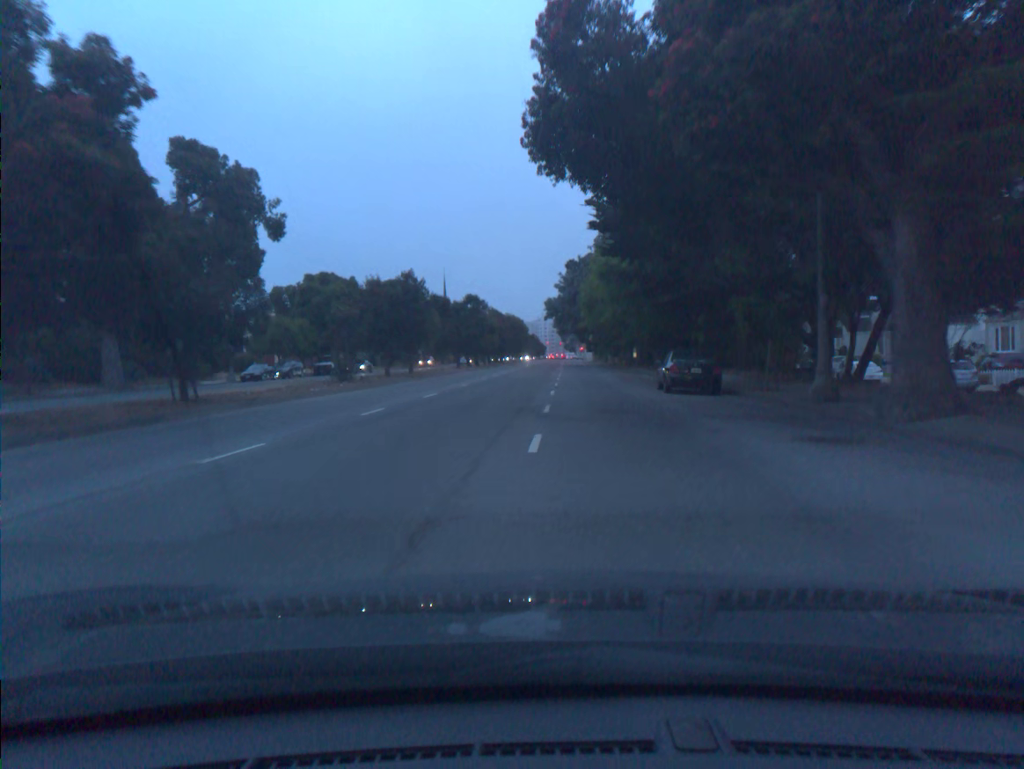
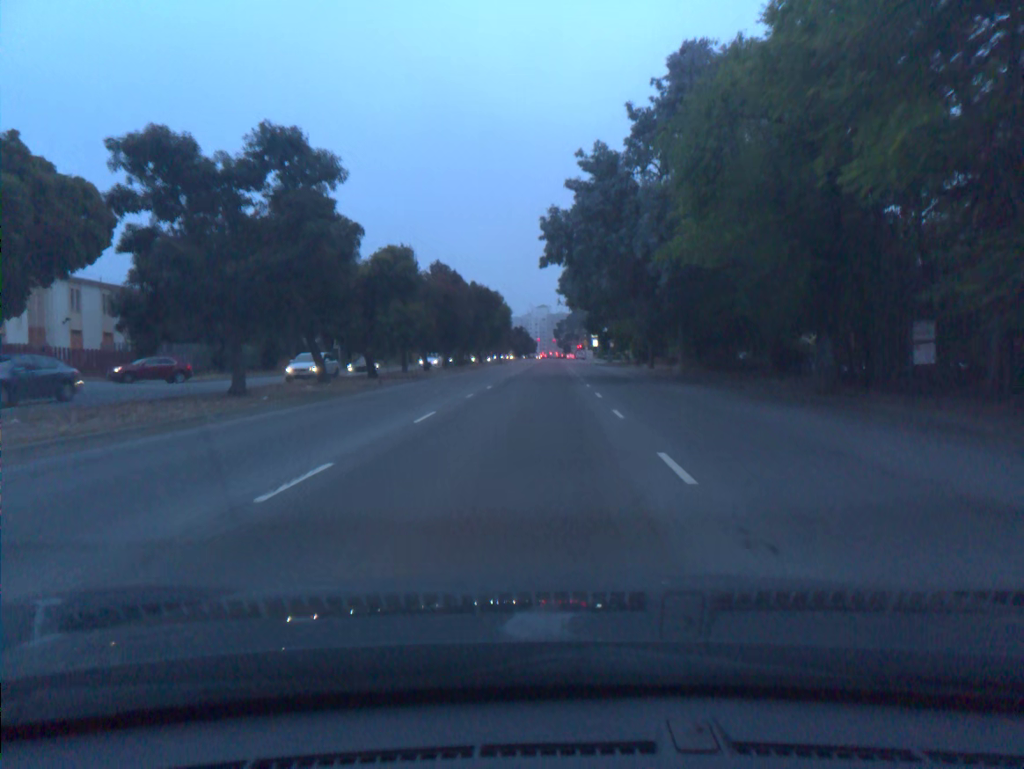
(-0.1, +53.0) m; +1°
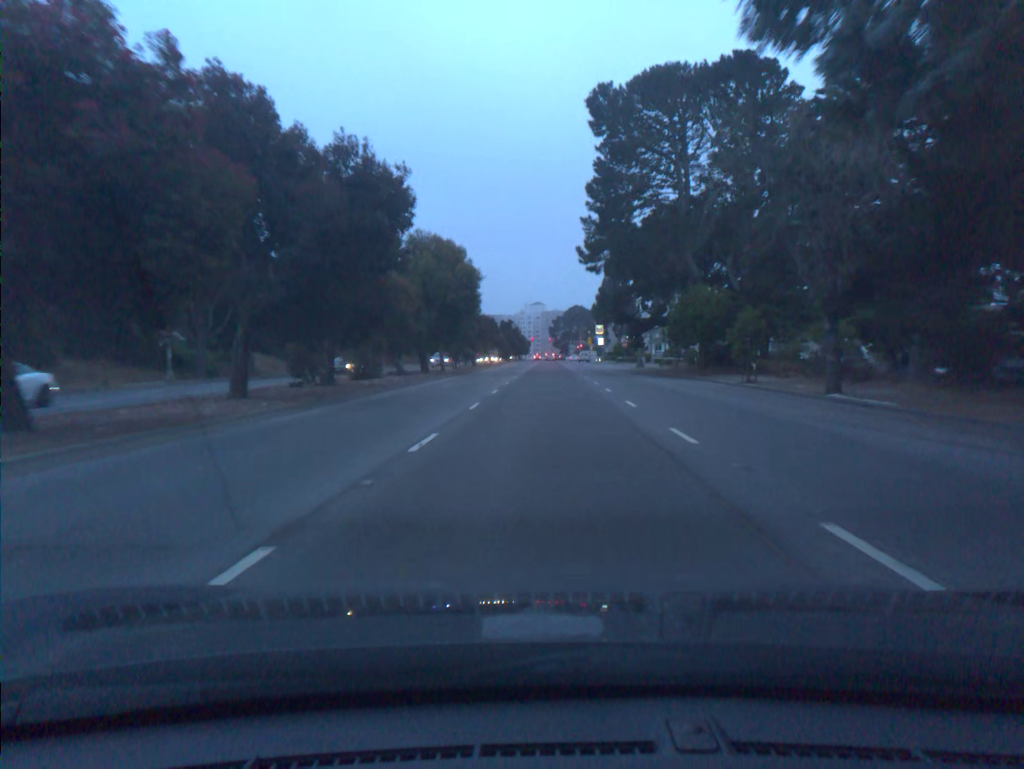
(+0.2, +39.9) m; +1°
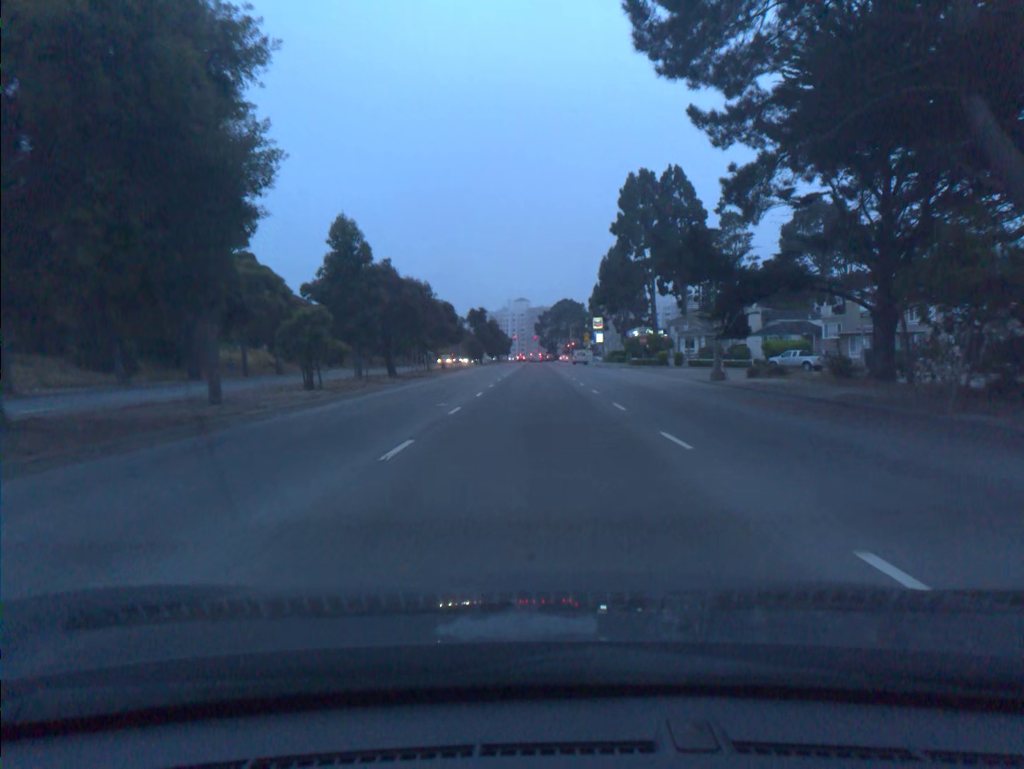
(+0.5, +37.5) m; +1°
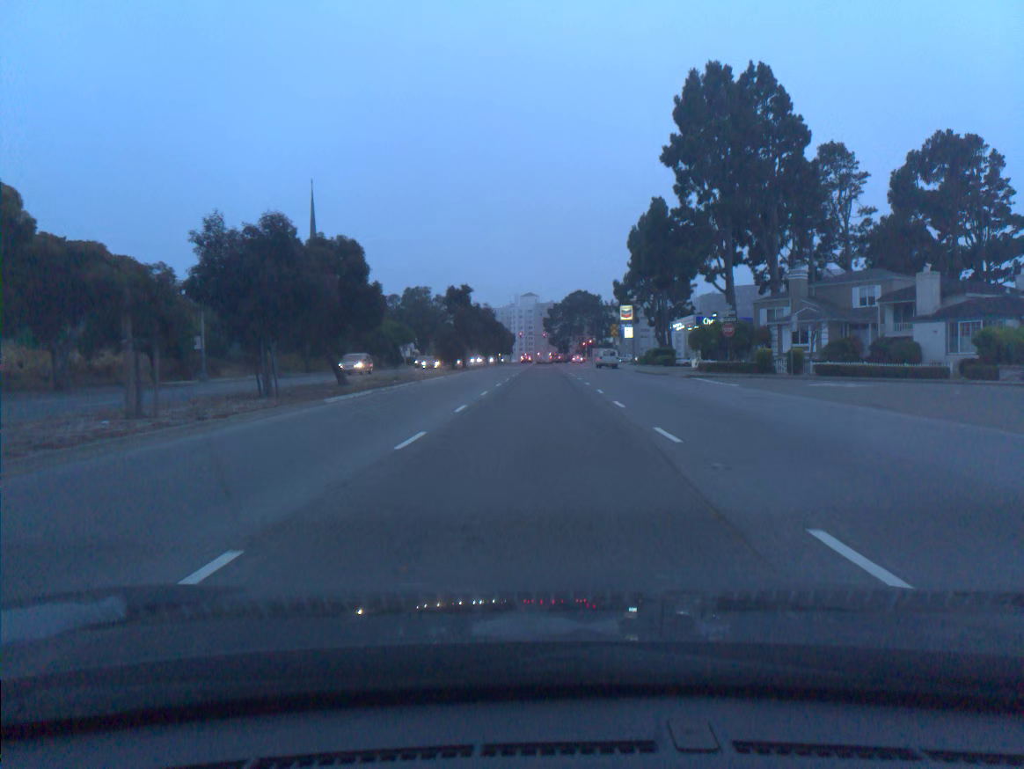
(-0.1, +34.9) m; -1°
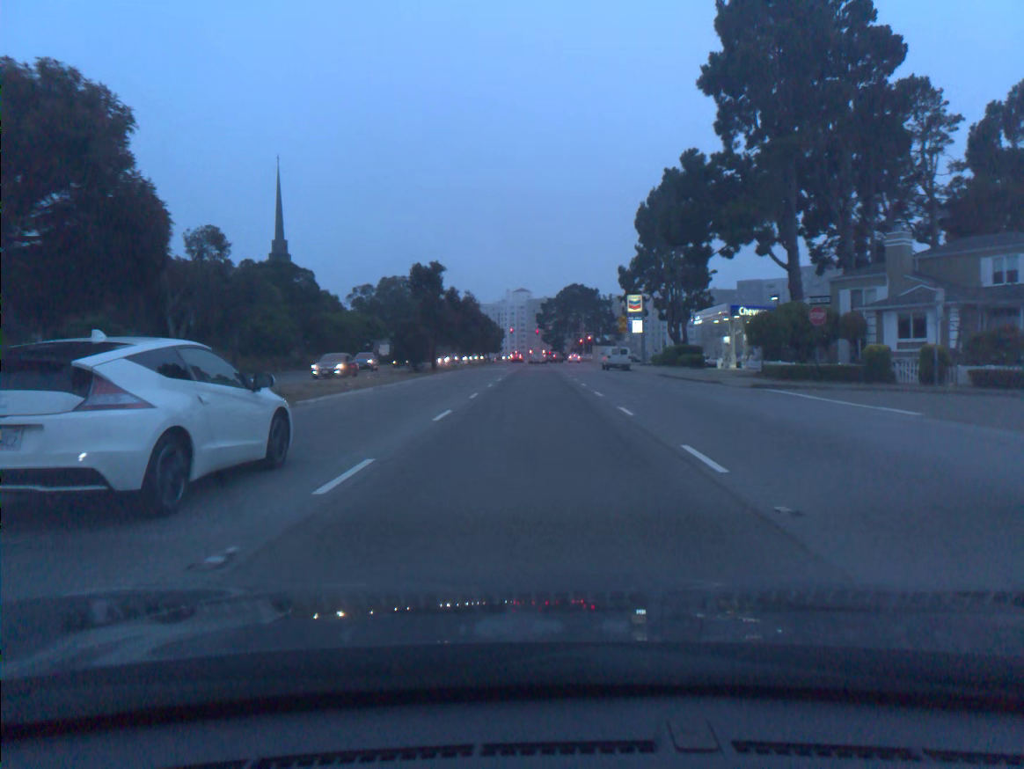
(0.0, +16.9) m; +1°
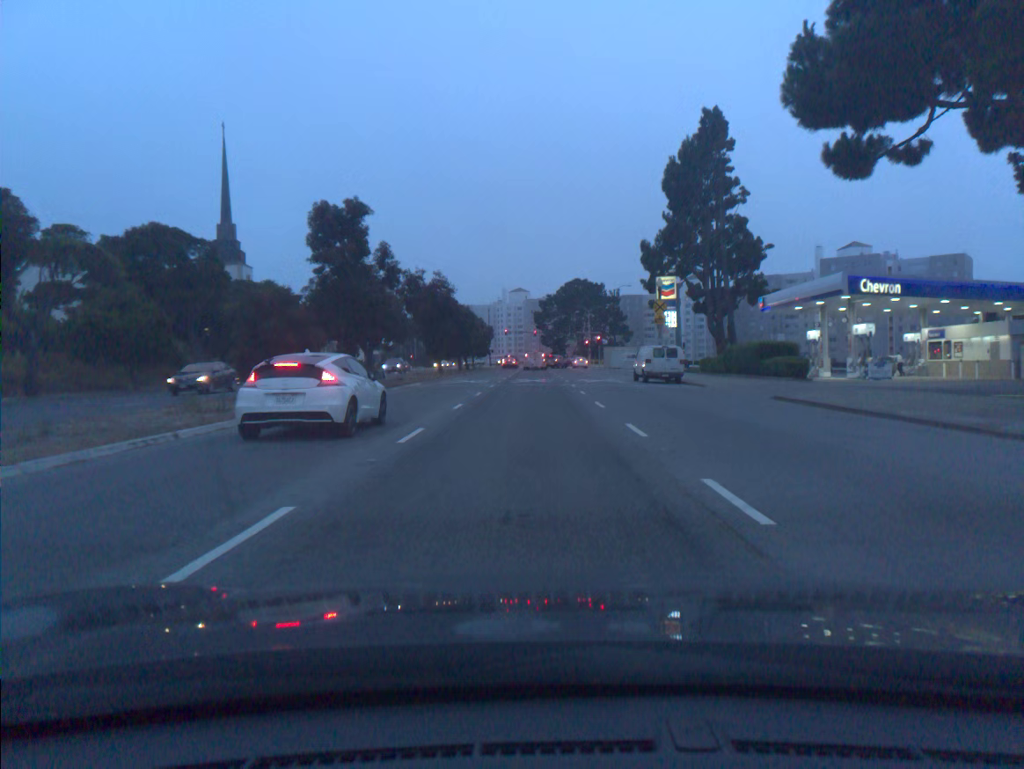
(+0.1, +24.7) m; 0°
